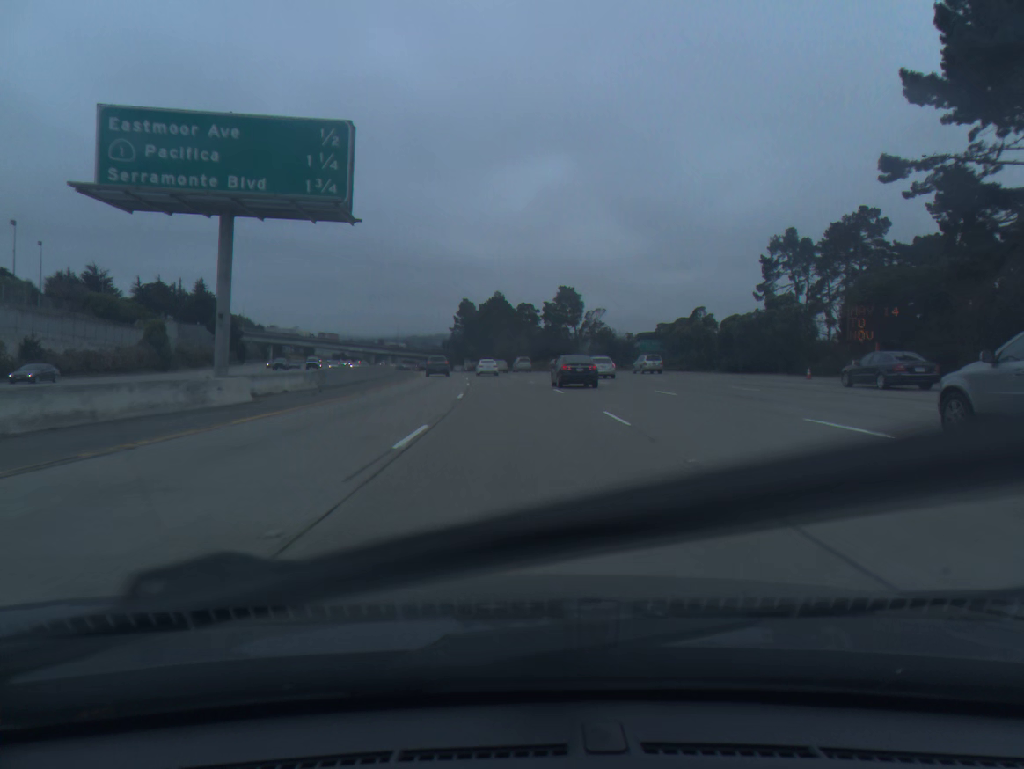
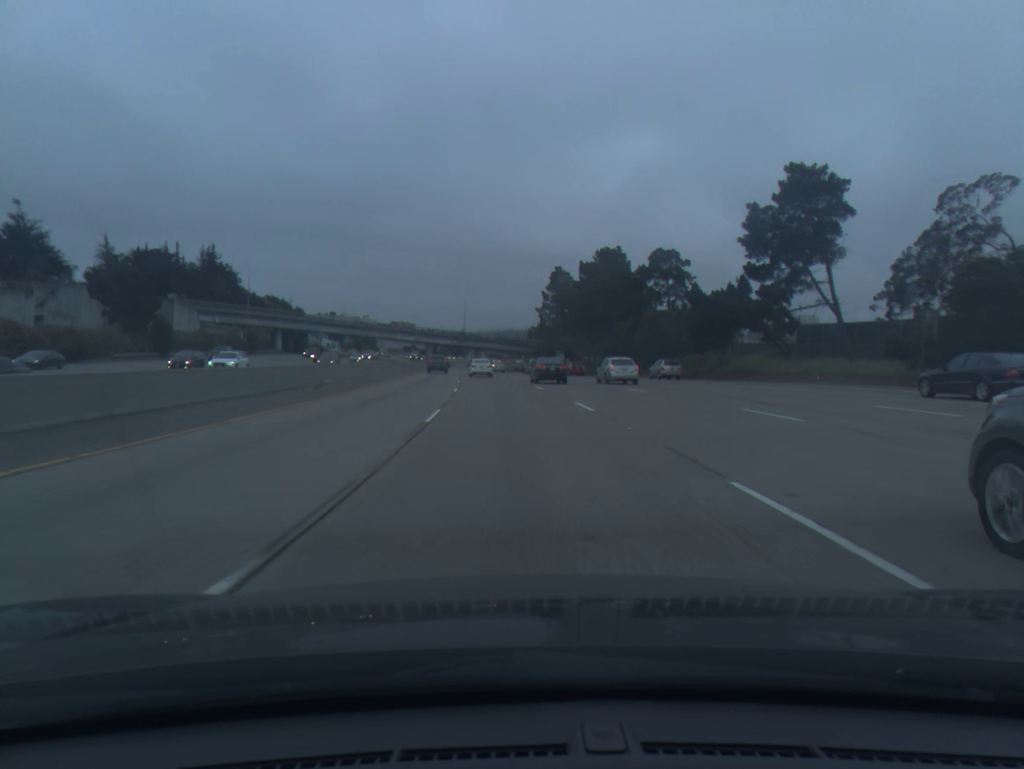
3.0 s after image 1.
(-4.8, +83.4) m; -7°
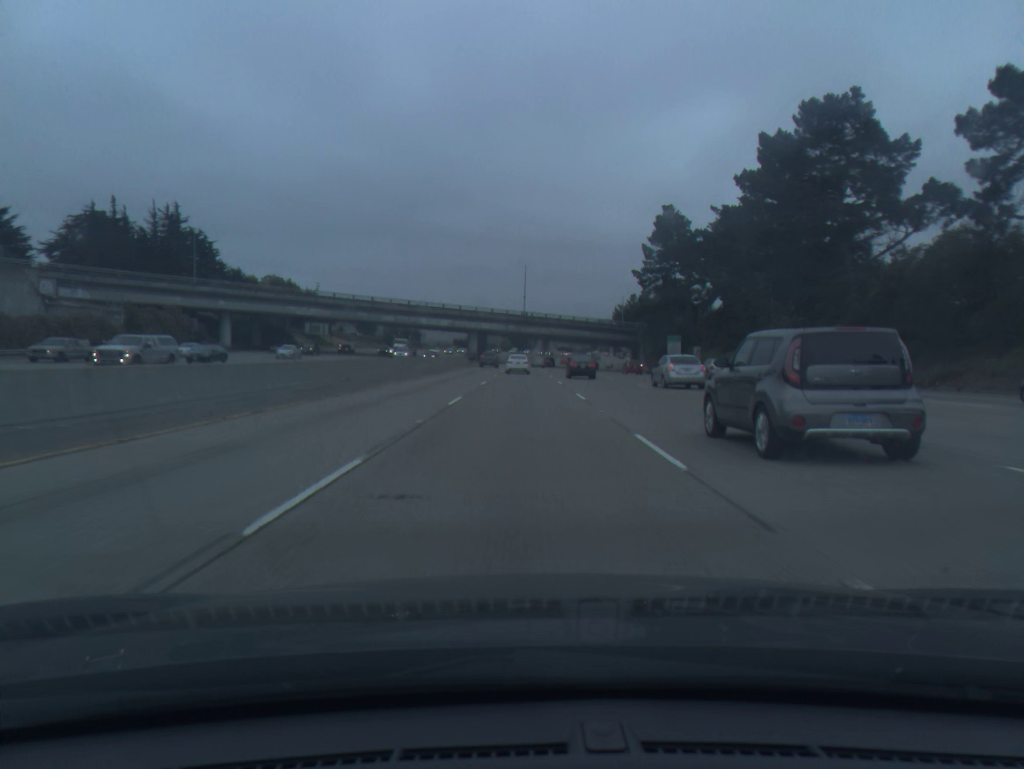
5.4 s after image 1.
(-3.4, +68.1) m; -5°
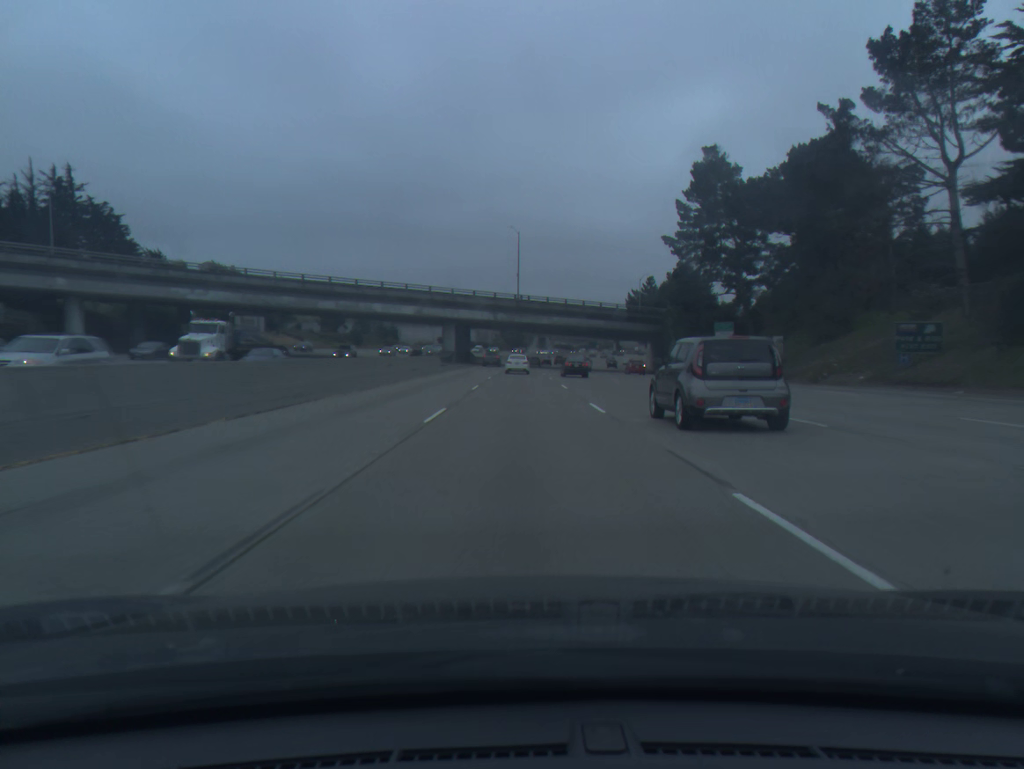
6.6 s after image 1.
(+0.1, +34.5) m; 0°
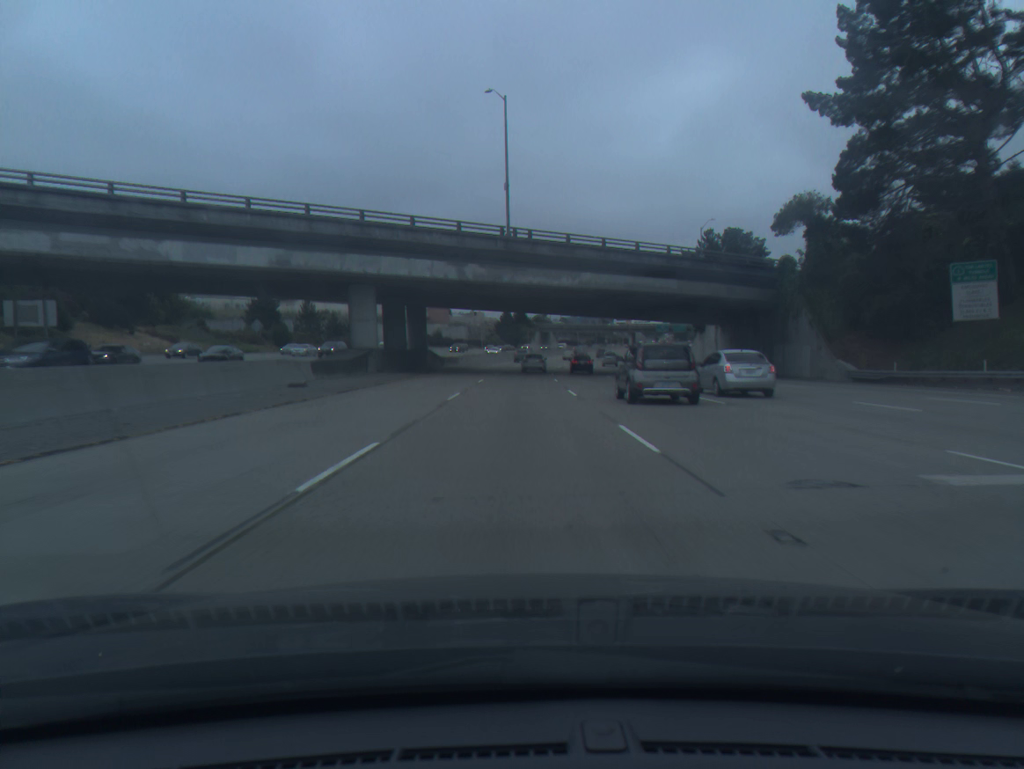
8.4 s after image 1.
(+0.2, +51.8) m; 0°
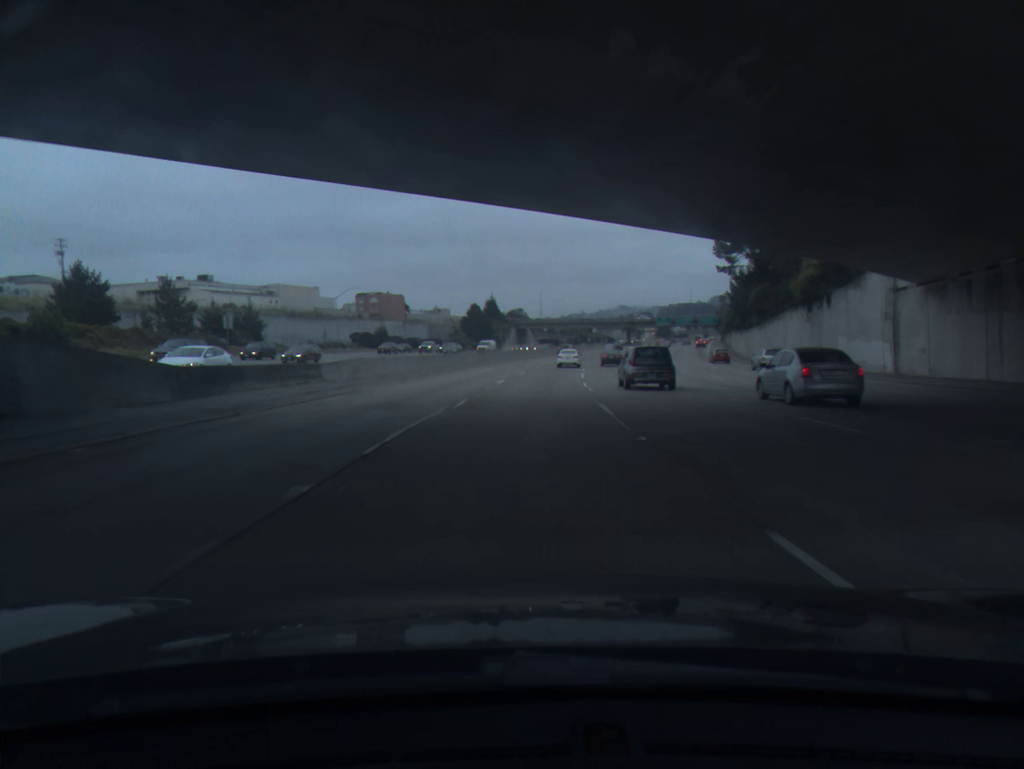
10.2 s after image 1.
(+0.3, +52.1) m; +2°
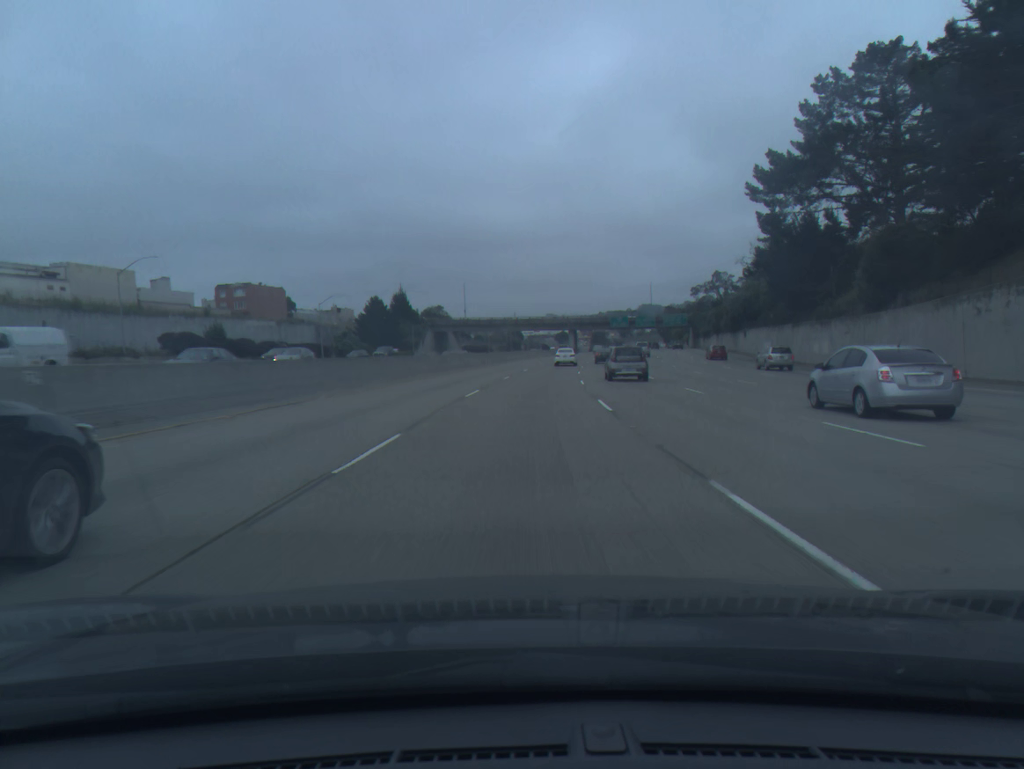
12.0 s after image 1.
(+2.3, +52.6) m; +5°
